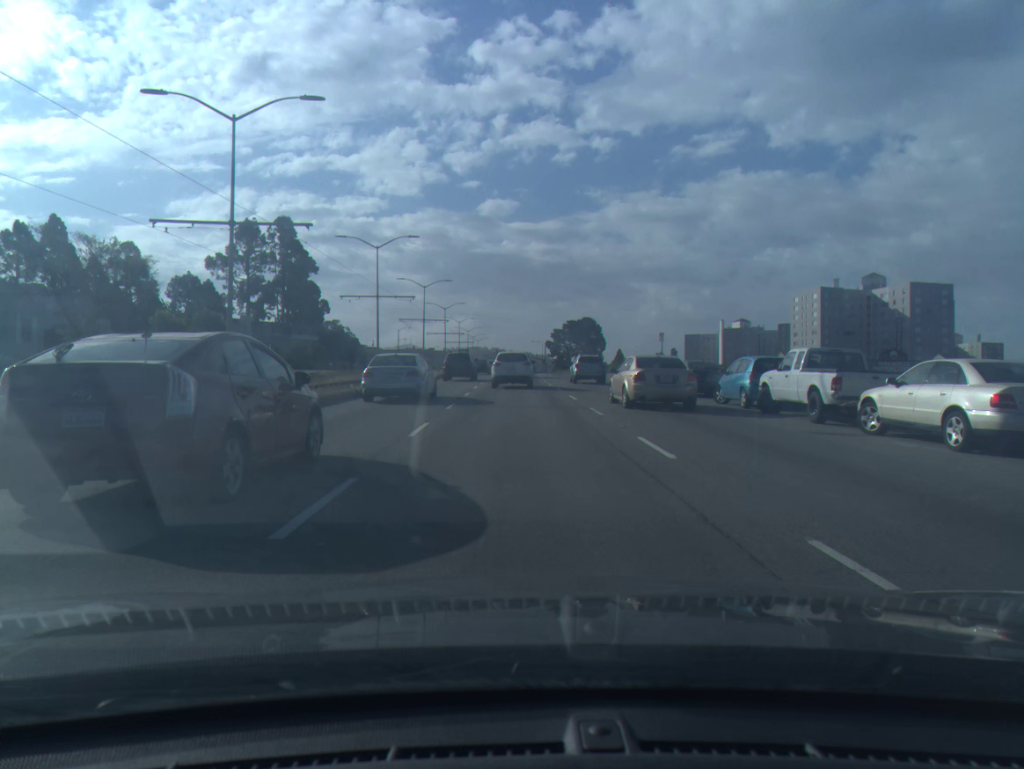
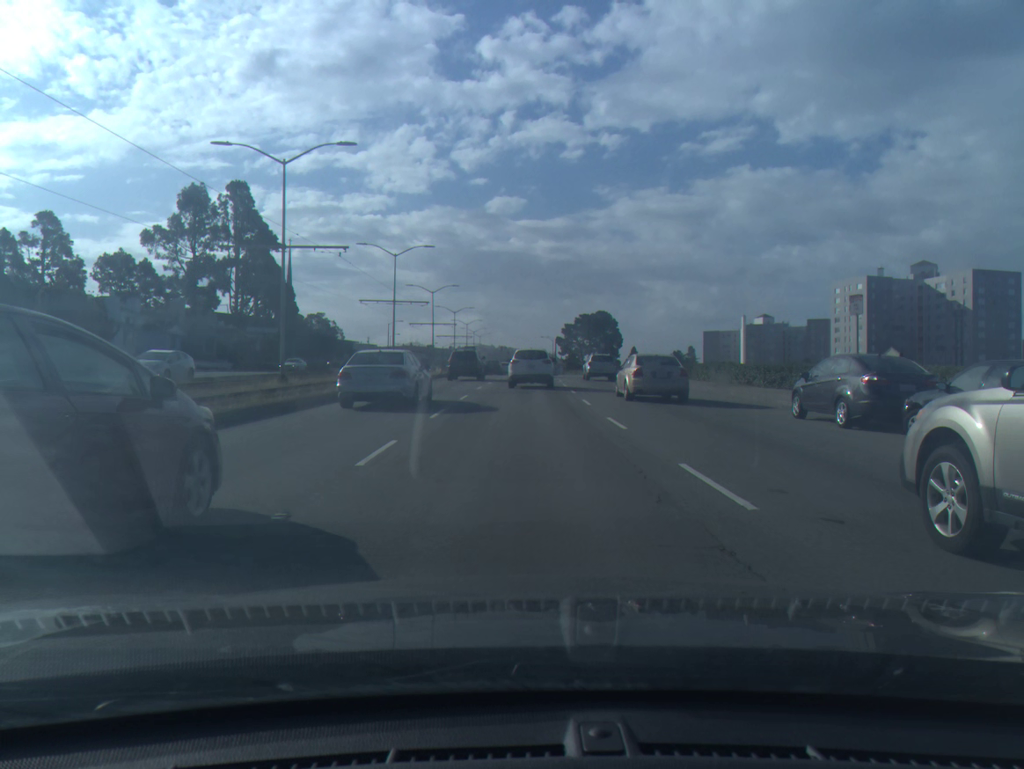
(-0.1, +26.0) m; 0°
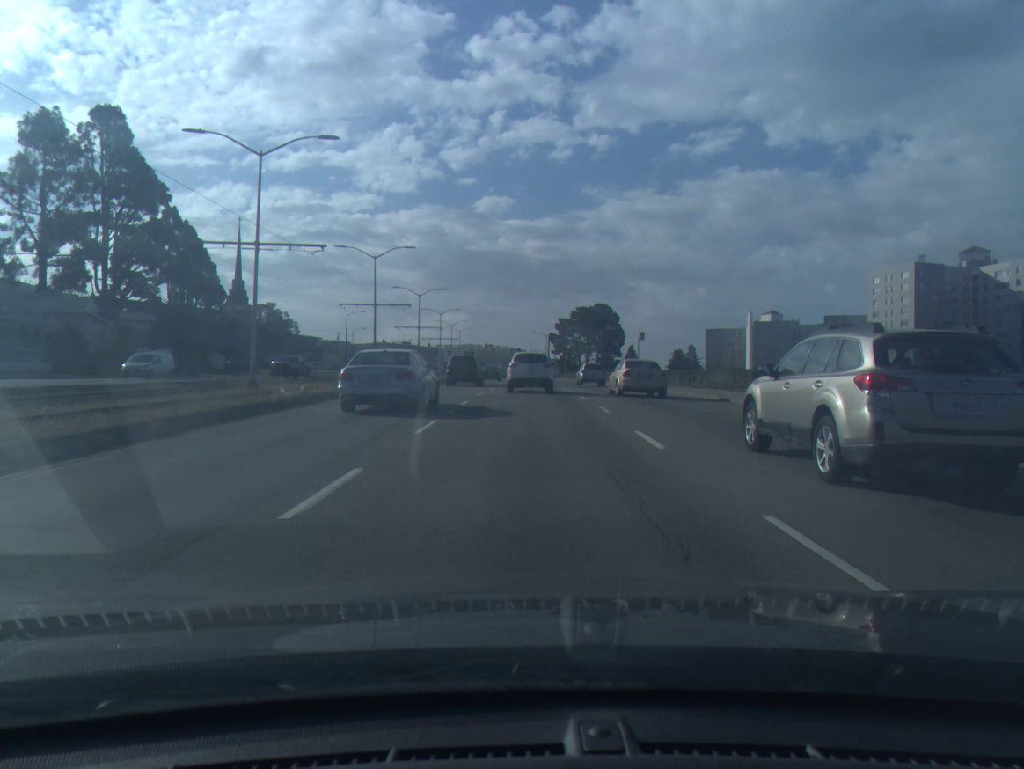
(+0.2, +32.4) m; +1°
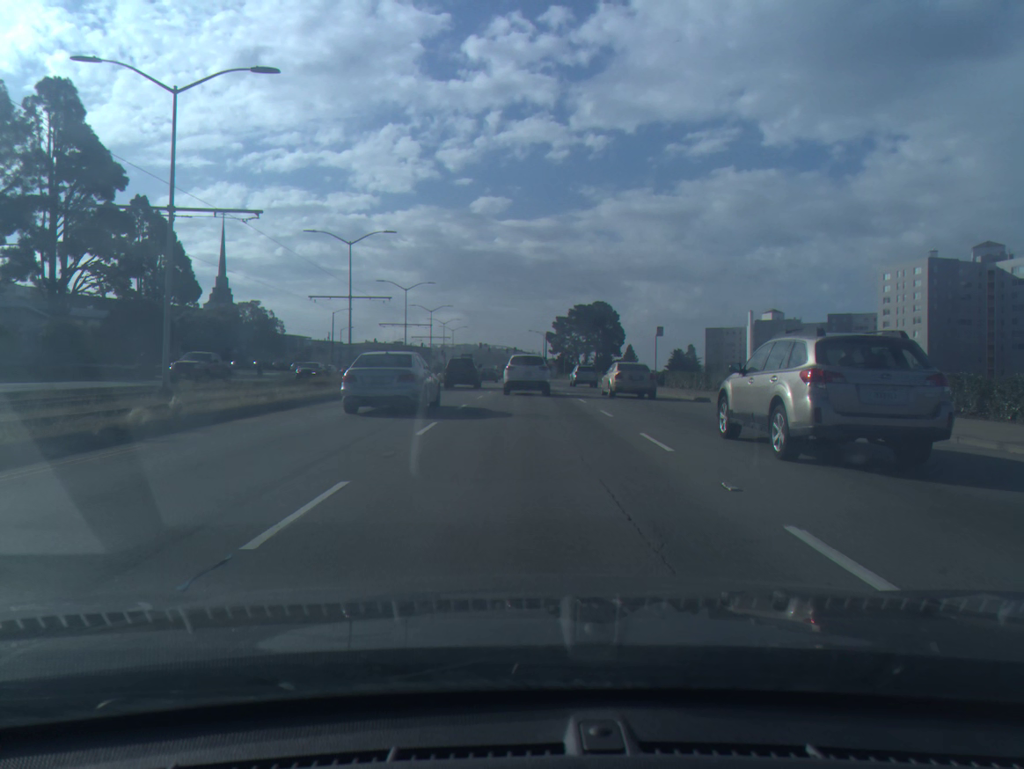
(0.0, +7.8) m; 0°
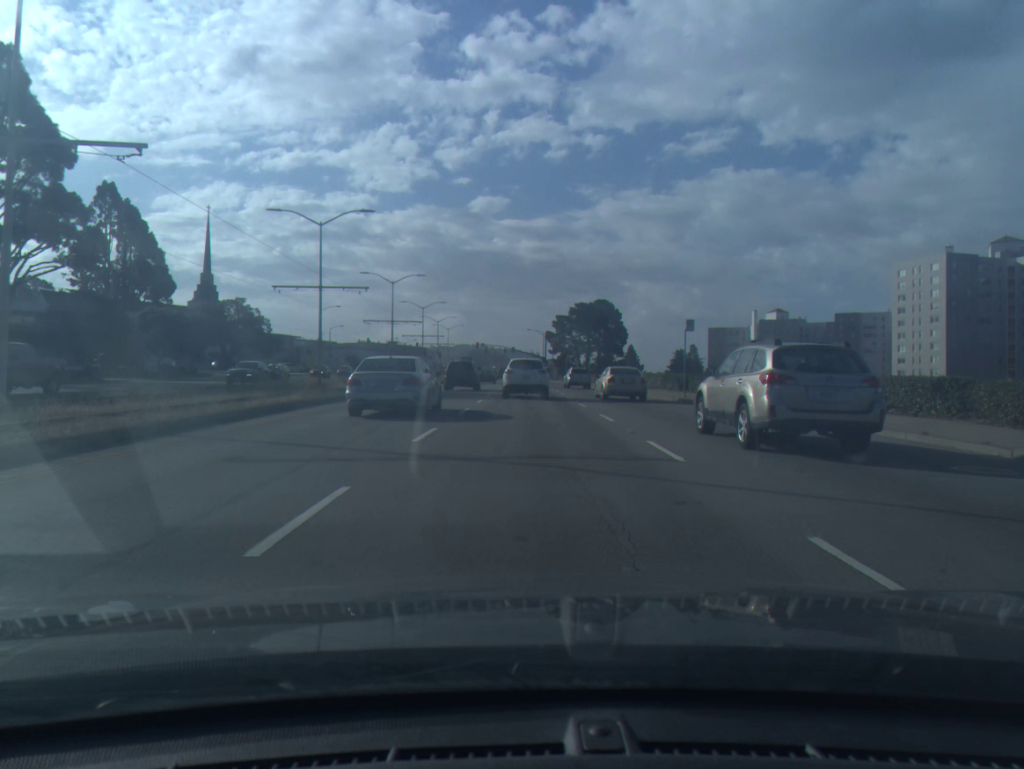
(0.0, +7.8) m; 0°
